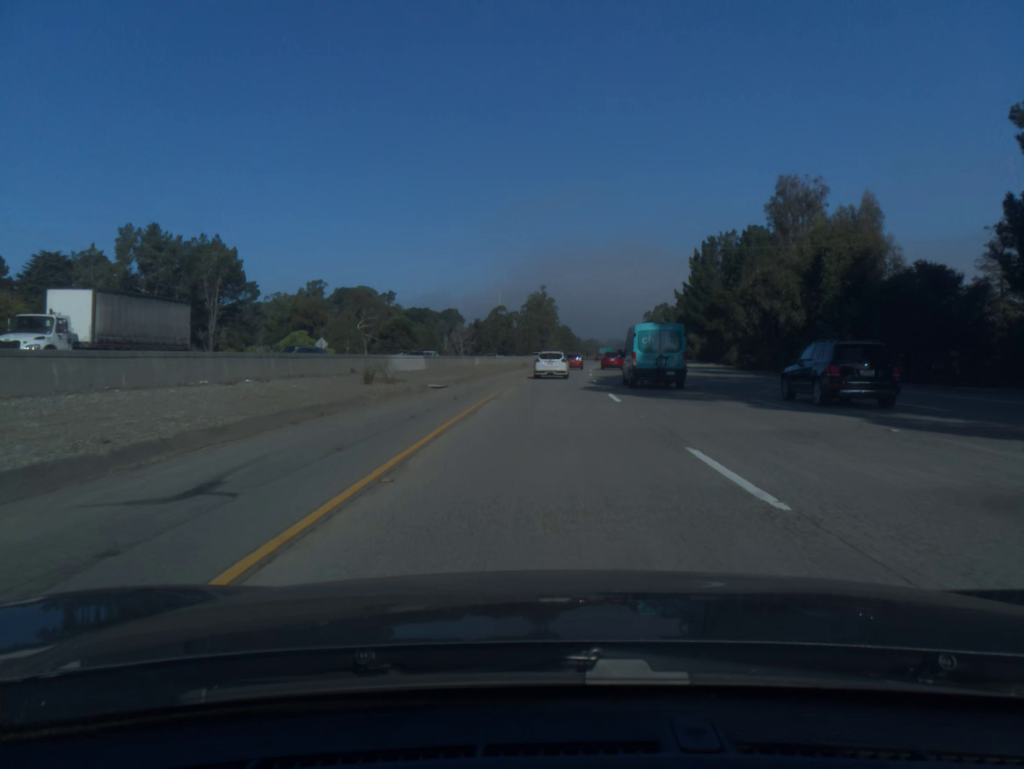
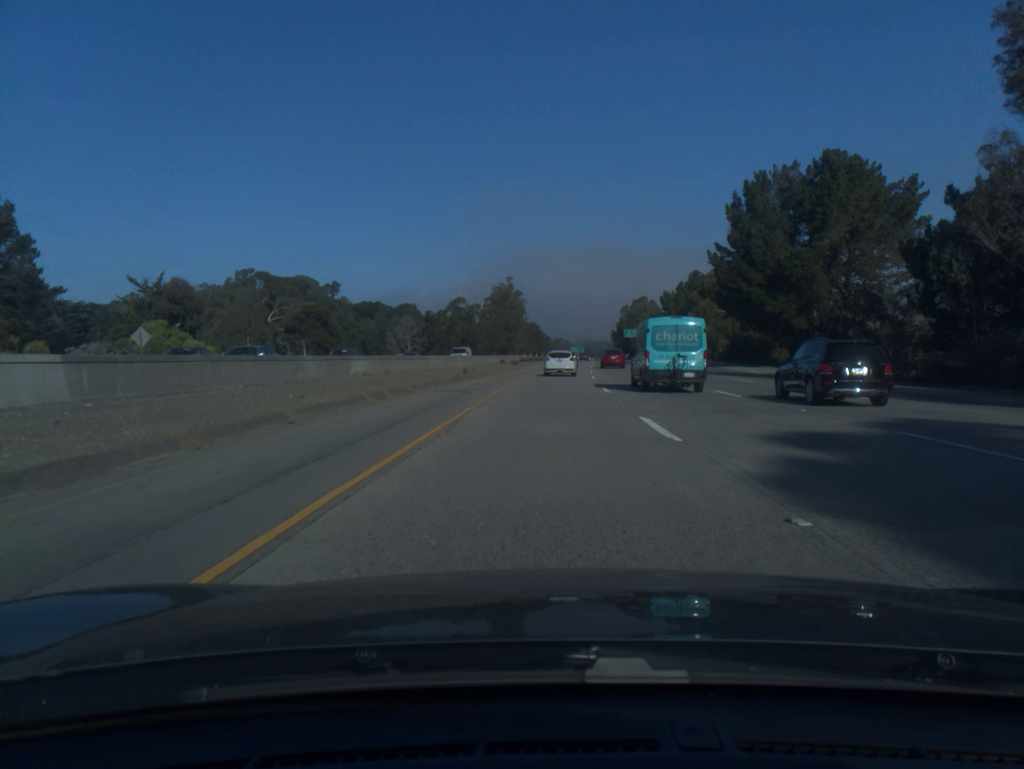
(+0.8, +39.1) m; +2°
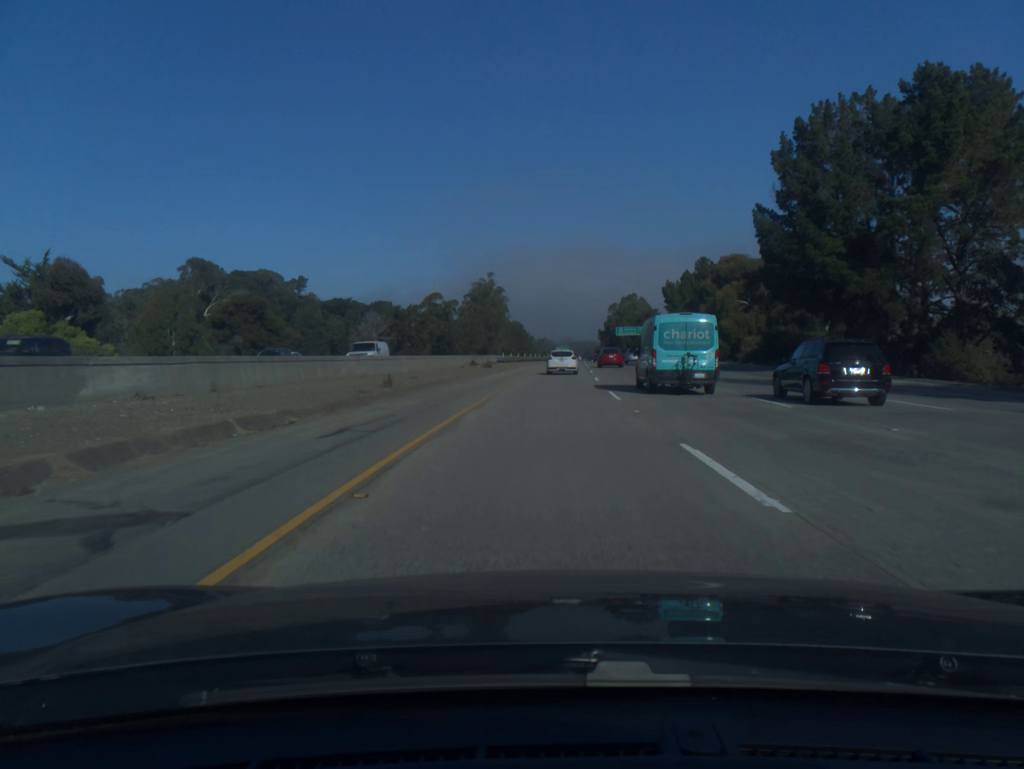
(+0.2, +19.6) m; +1°
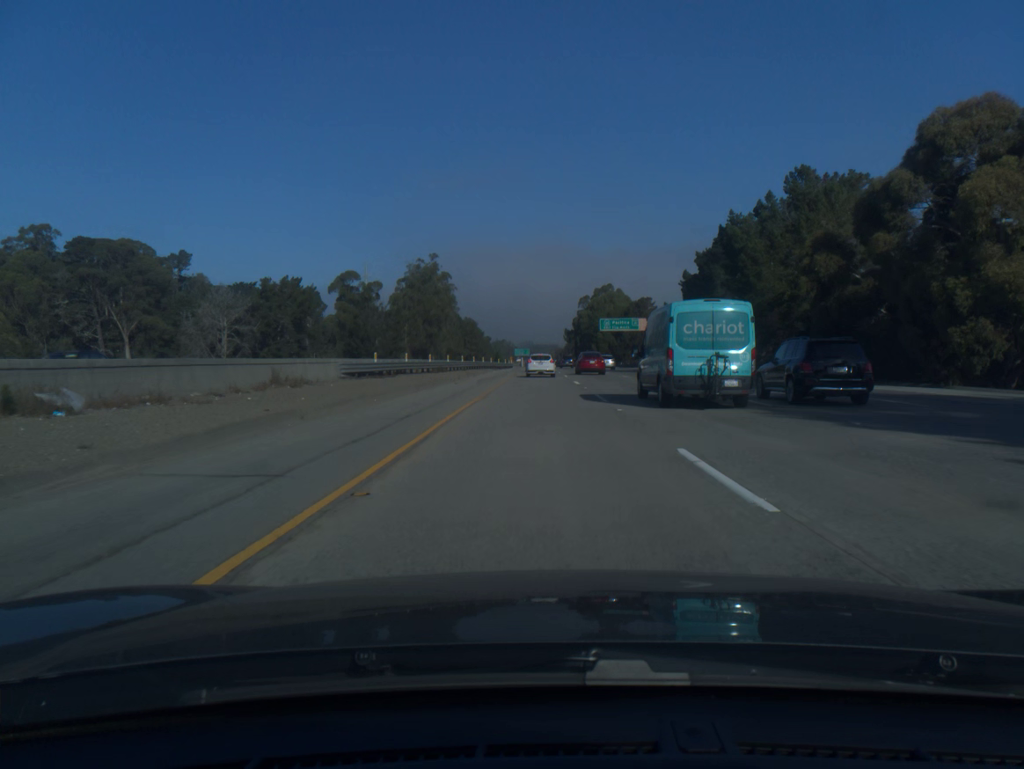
(+1.8, +58.6) m; +3°
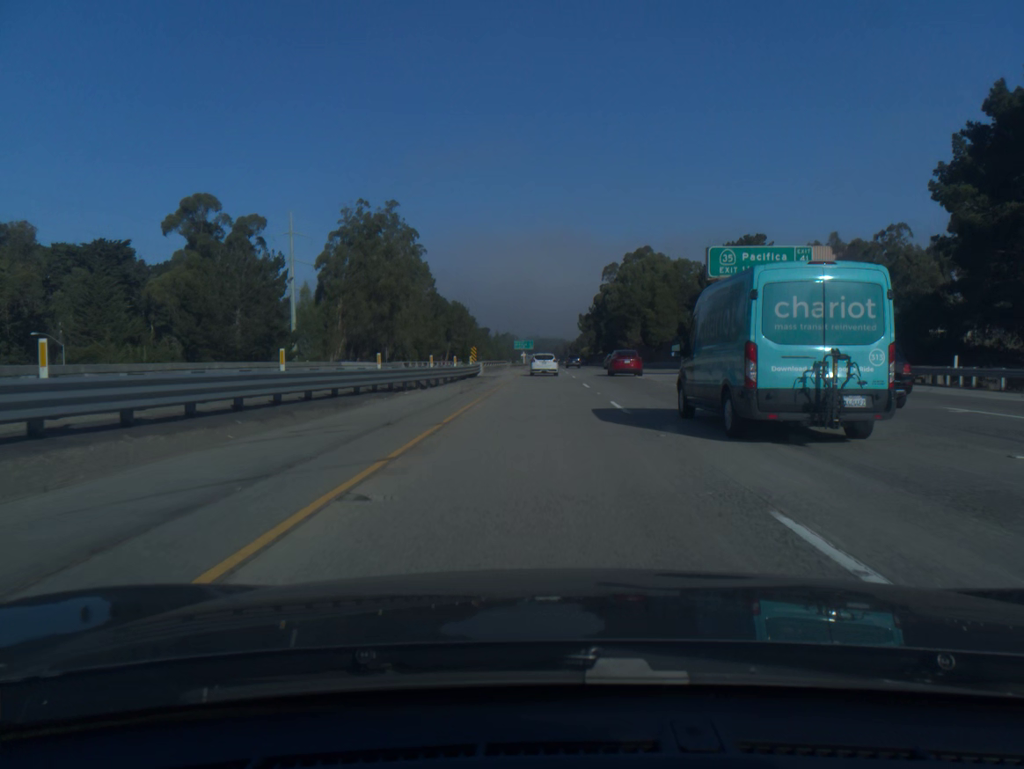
(-0.2, +77.7) m; 0°
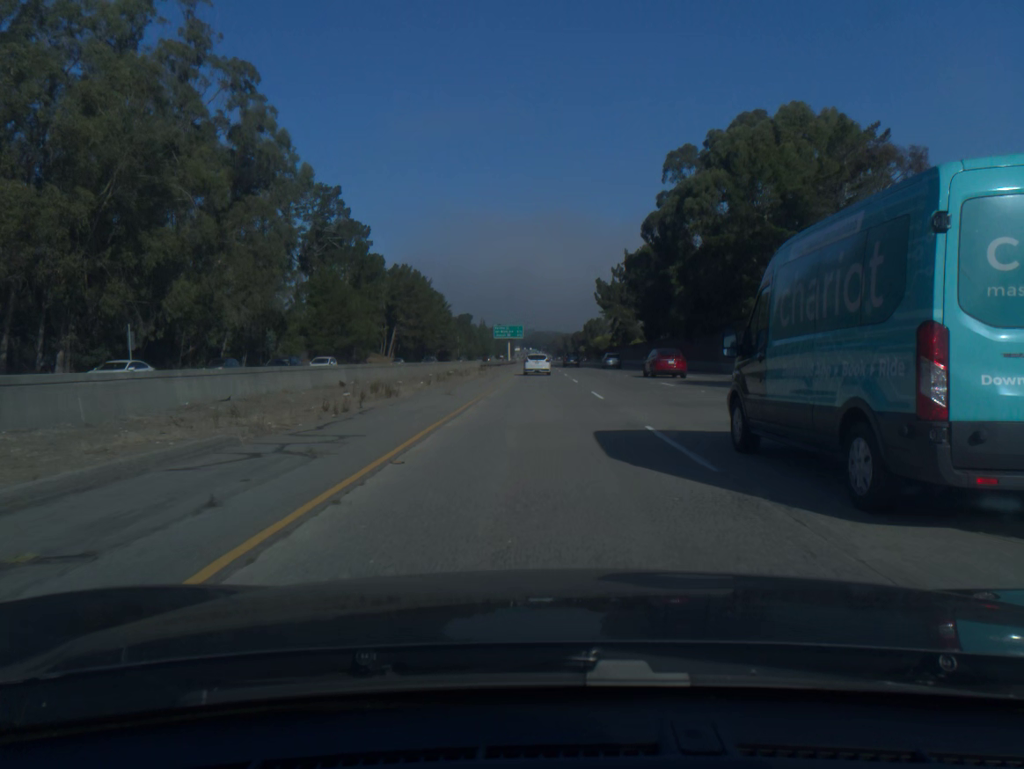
(+0.3, +96.2) m; 0°
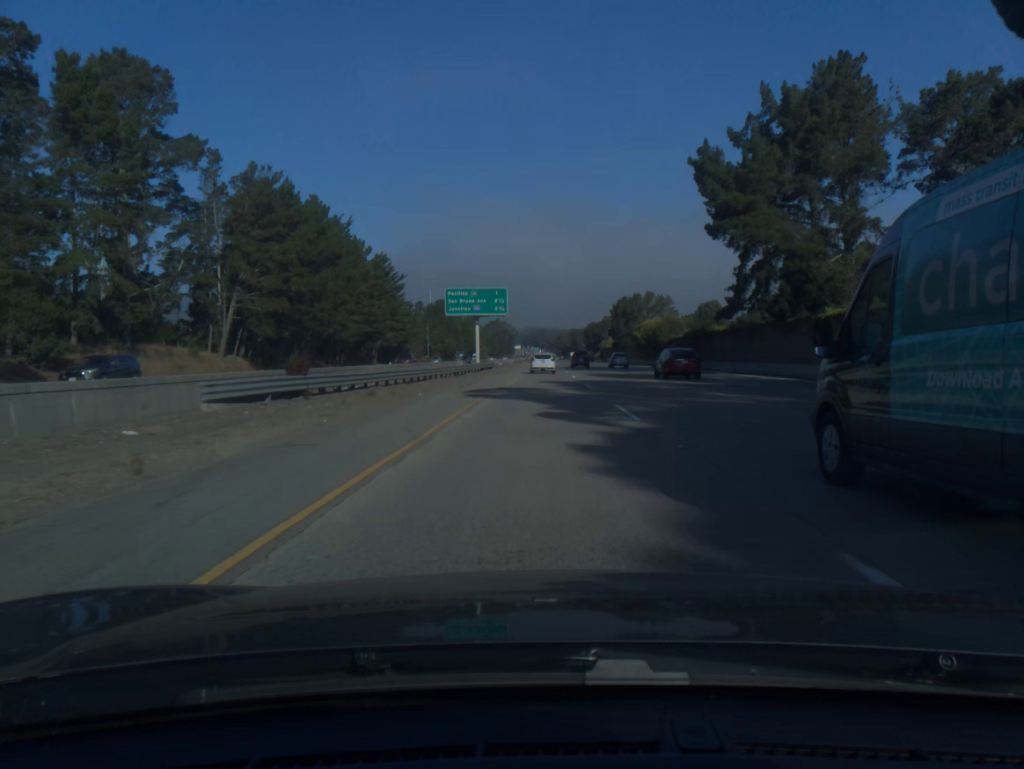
(-0.2, +95.6) m; 0°
